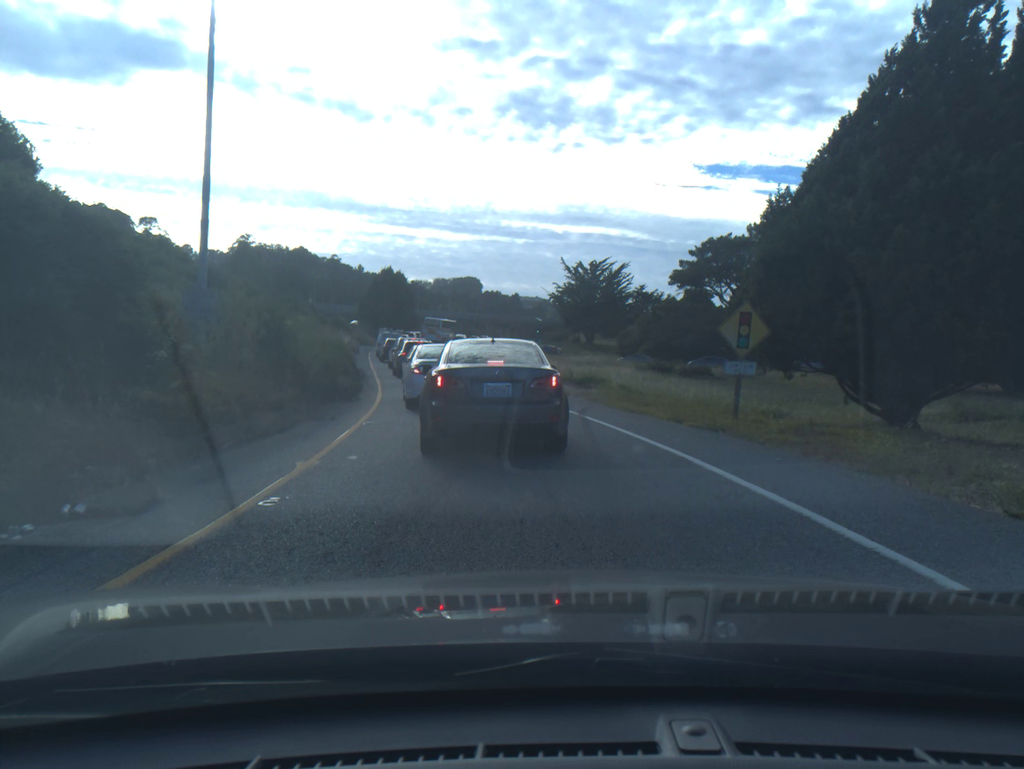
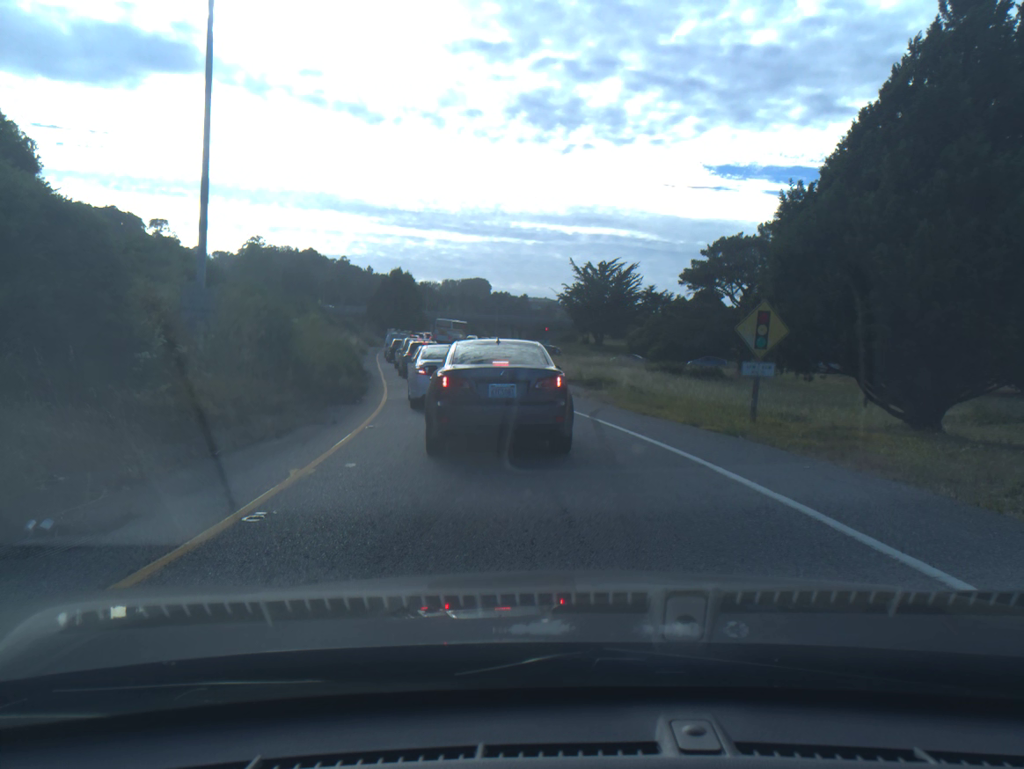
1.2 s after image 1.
(0.0, +0.6) m; -1°
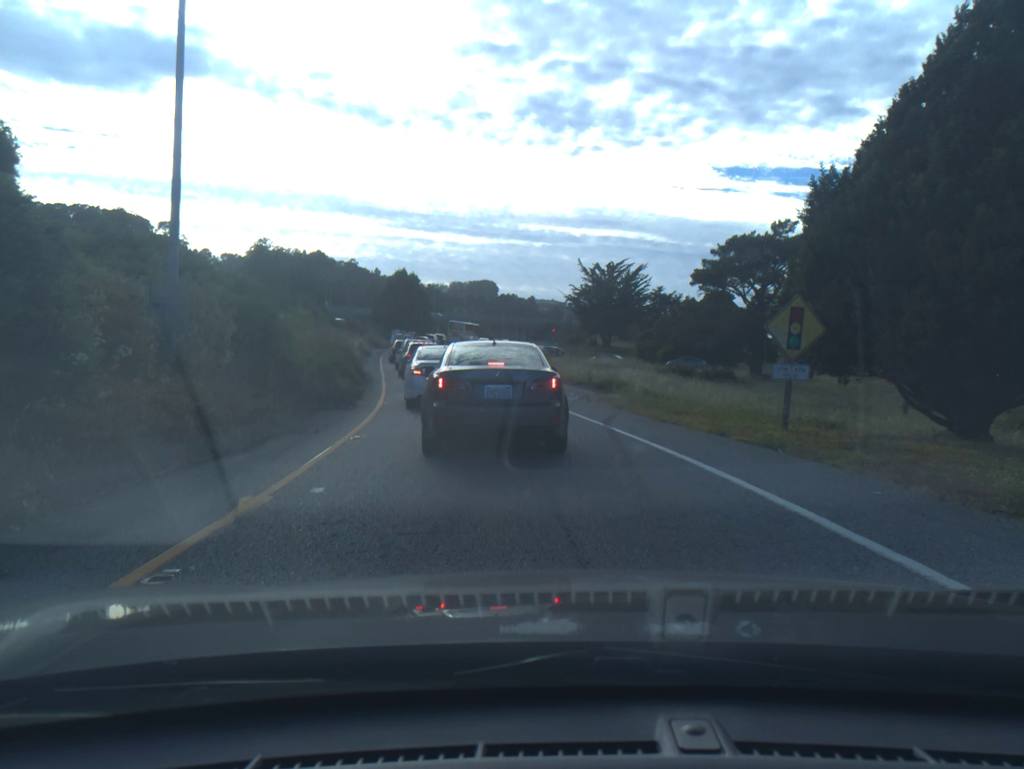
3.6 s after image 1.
(0.0, +1.6) m; -1°
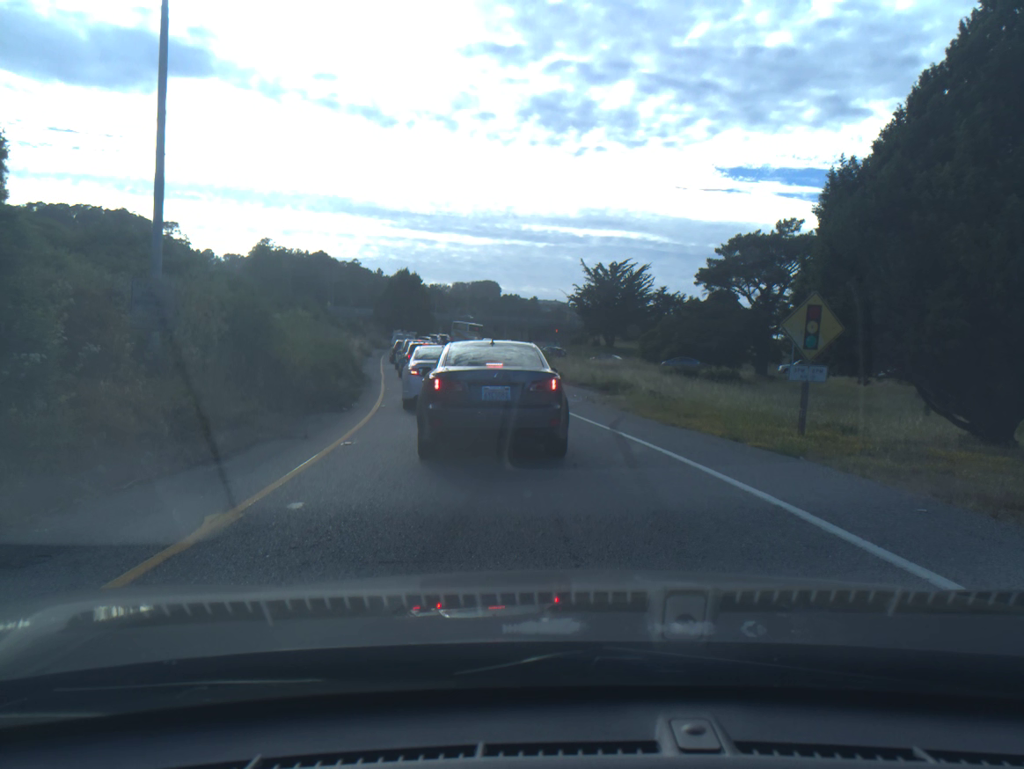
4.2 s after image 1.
(0.0, +0.7) m; 0°
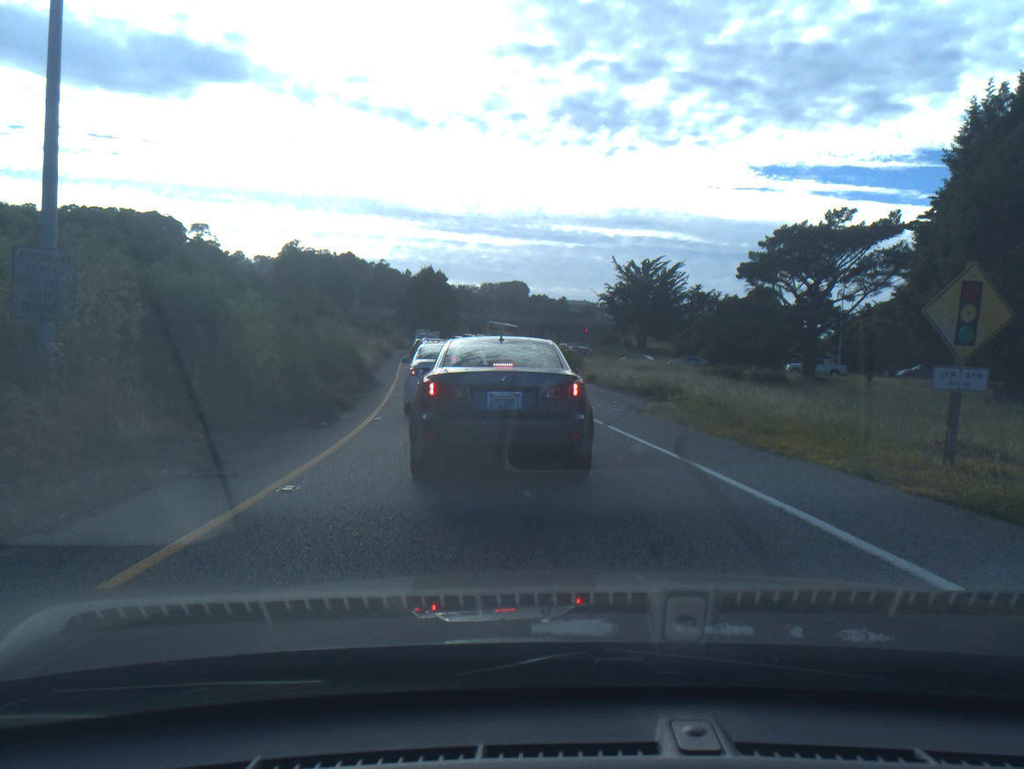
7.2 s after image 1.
(-0.1, +4.0) m; -2°
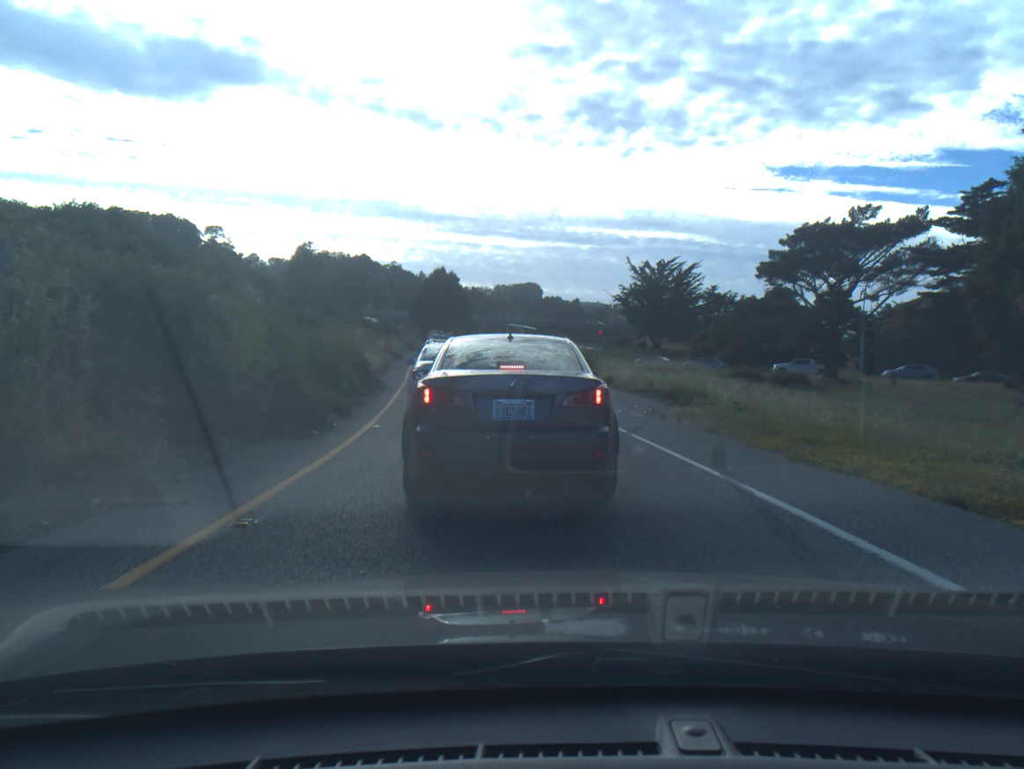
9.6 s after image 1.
(0.0, +1.6) m; -1°
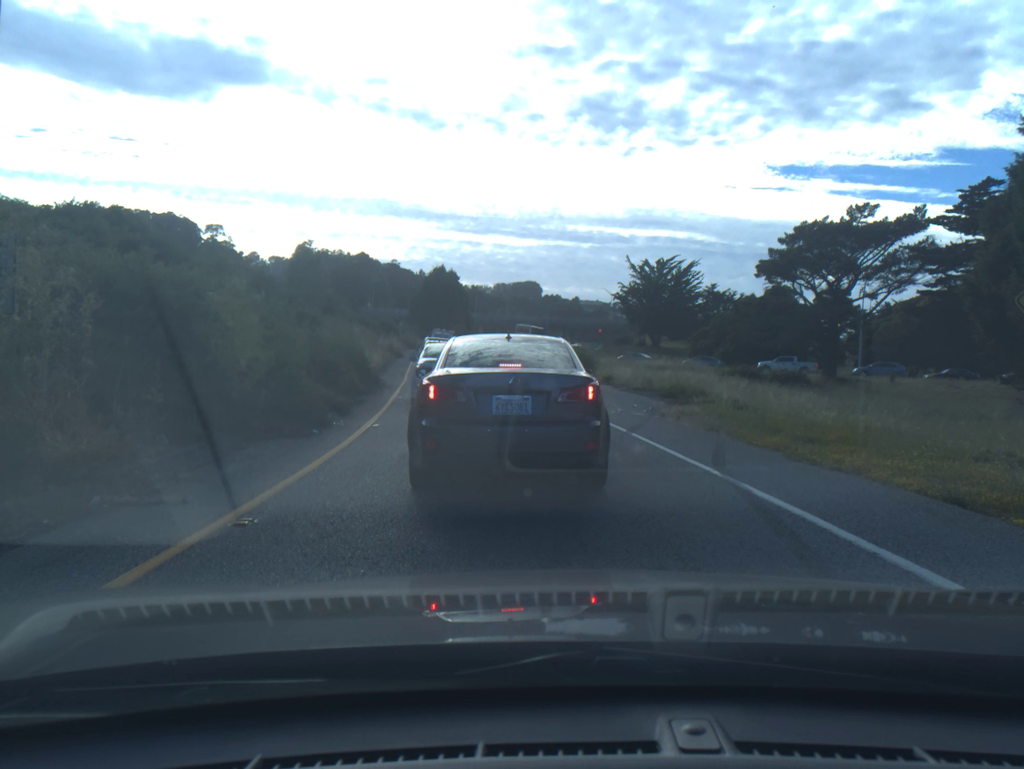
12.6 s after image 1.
(0.0, 0.0) m; 0°
